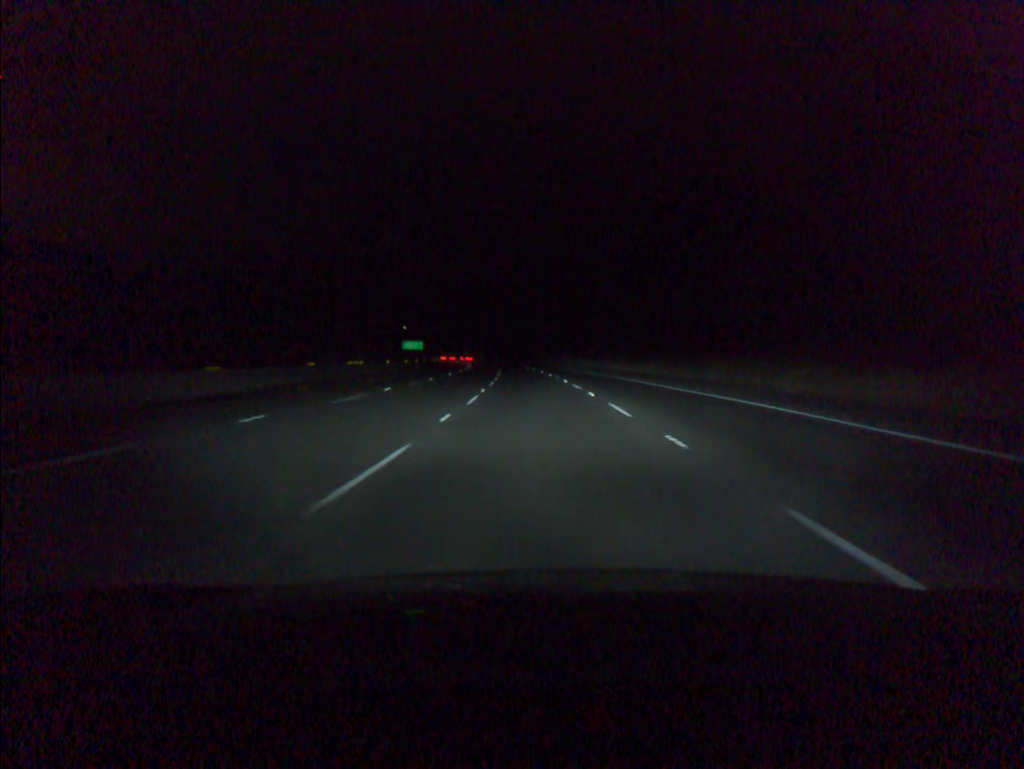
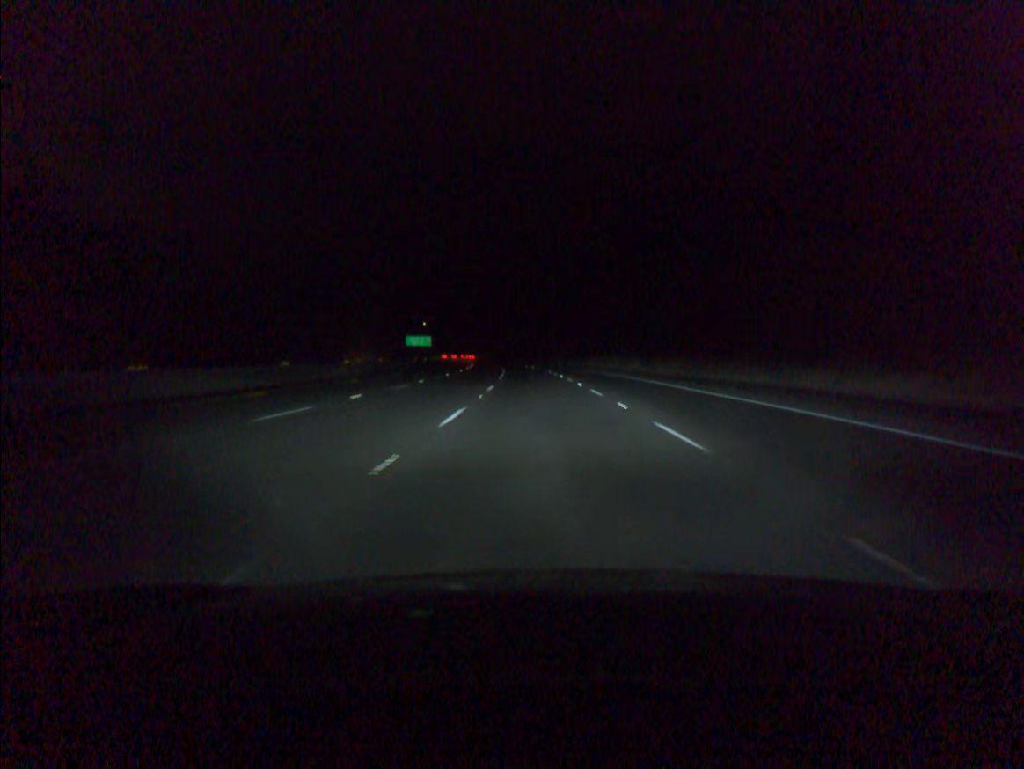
(-1.0, +50.5) m; -2°
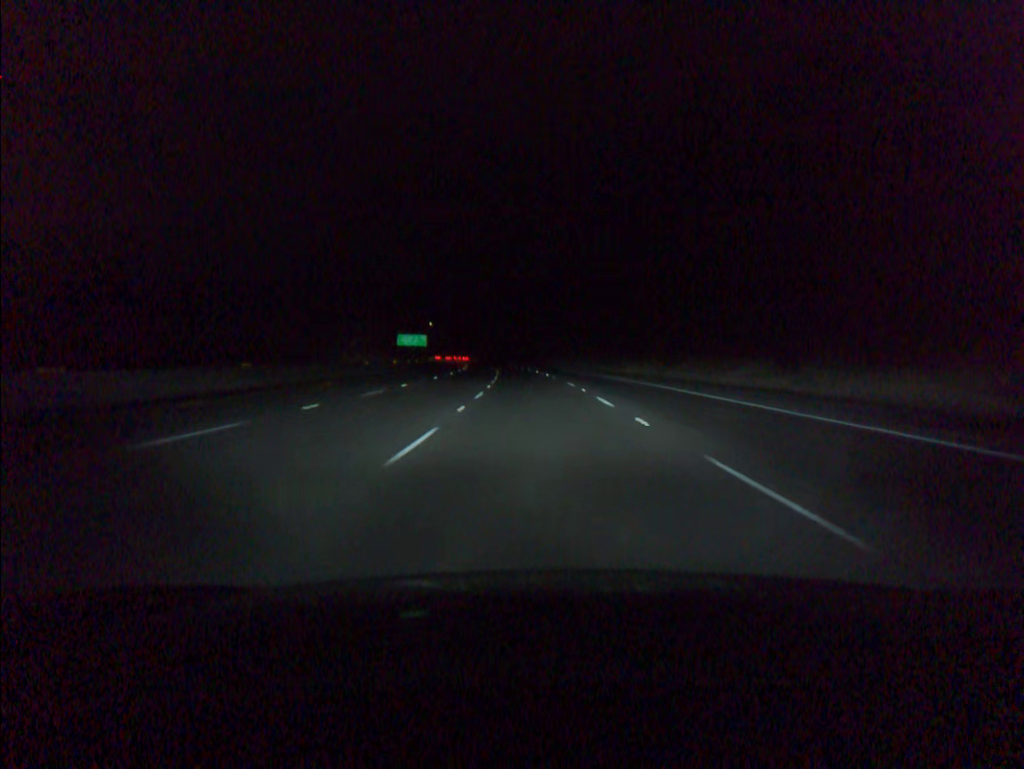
(-0.3, +33.6) m; -1°
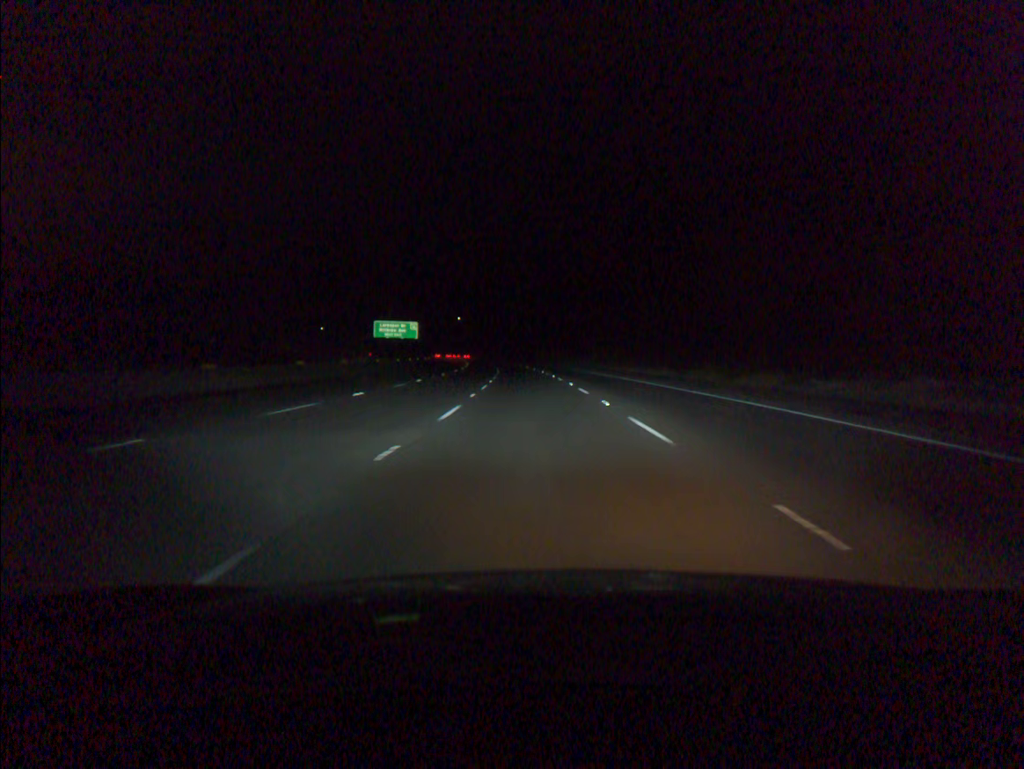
(-1.7, +67.1) m; -3°
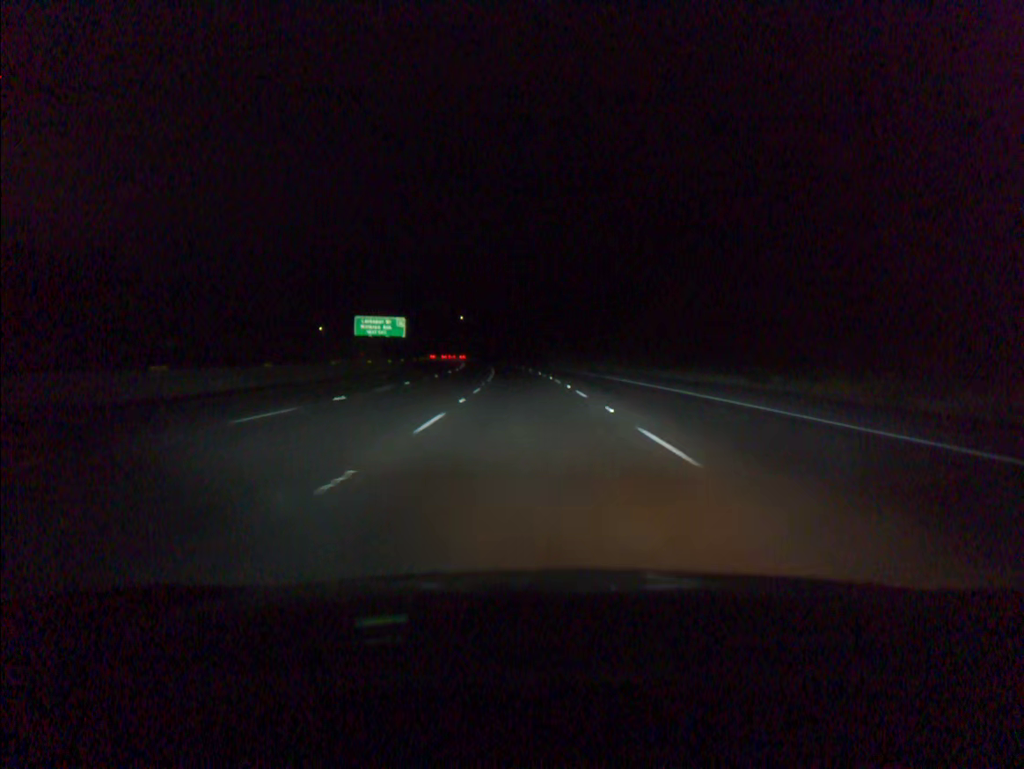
(-0.1, +16.8) m; 0°
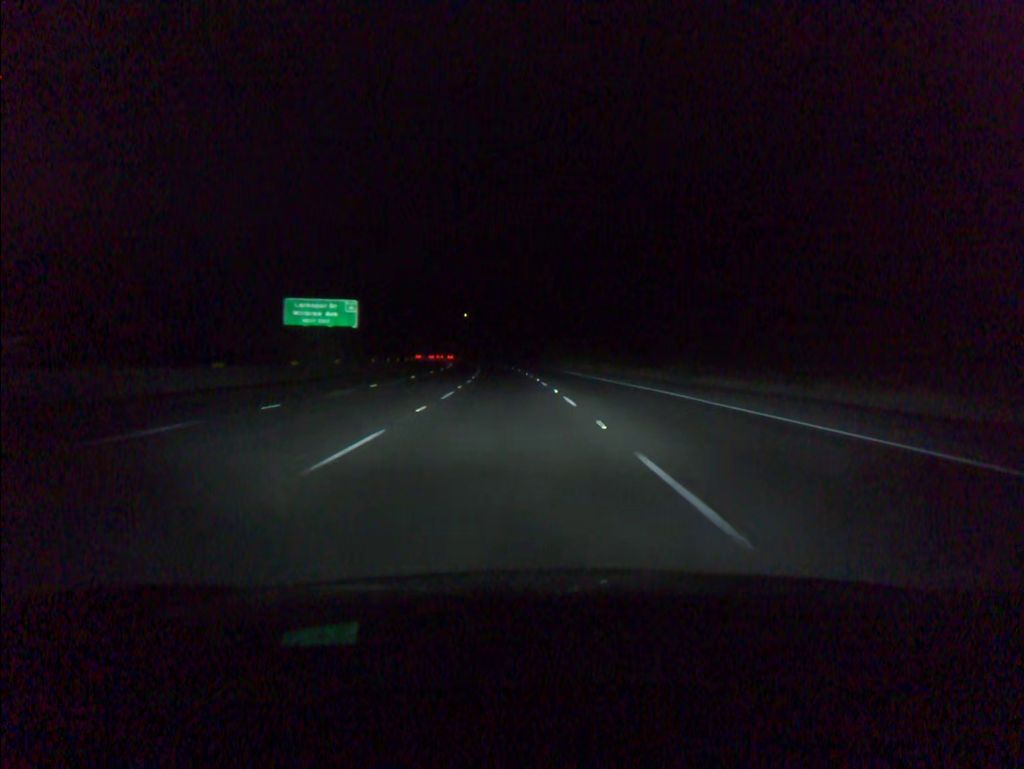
(-0.2, +33.5) m; -1°
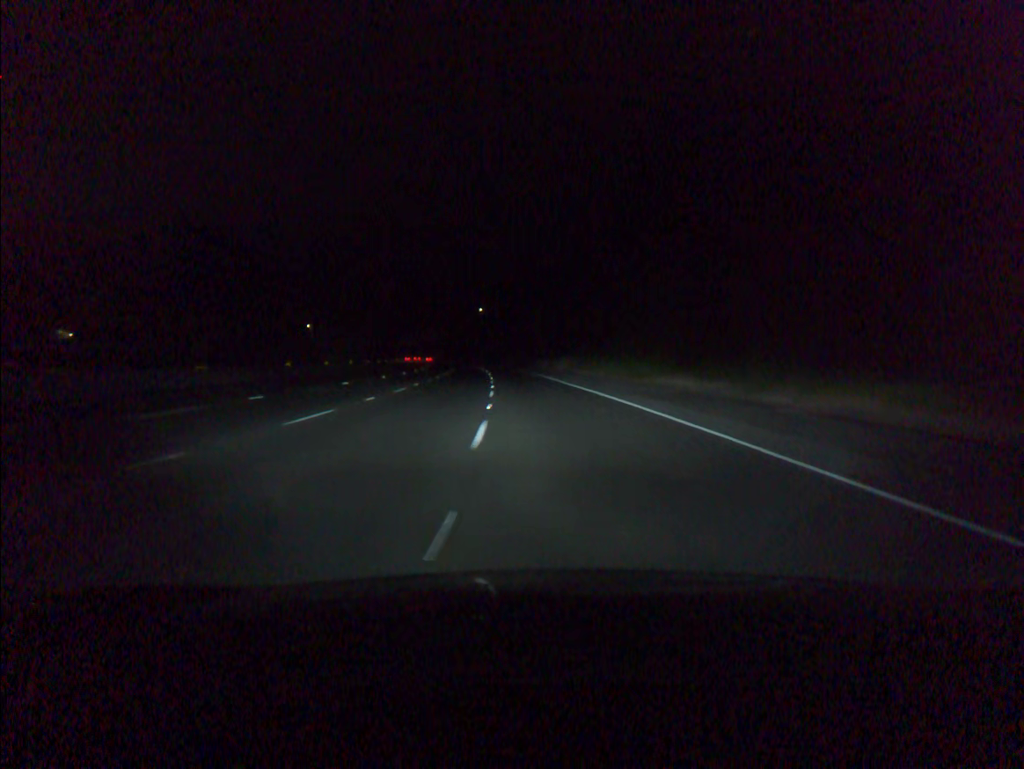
(-1.0, +67.1) m; -2°
